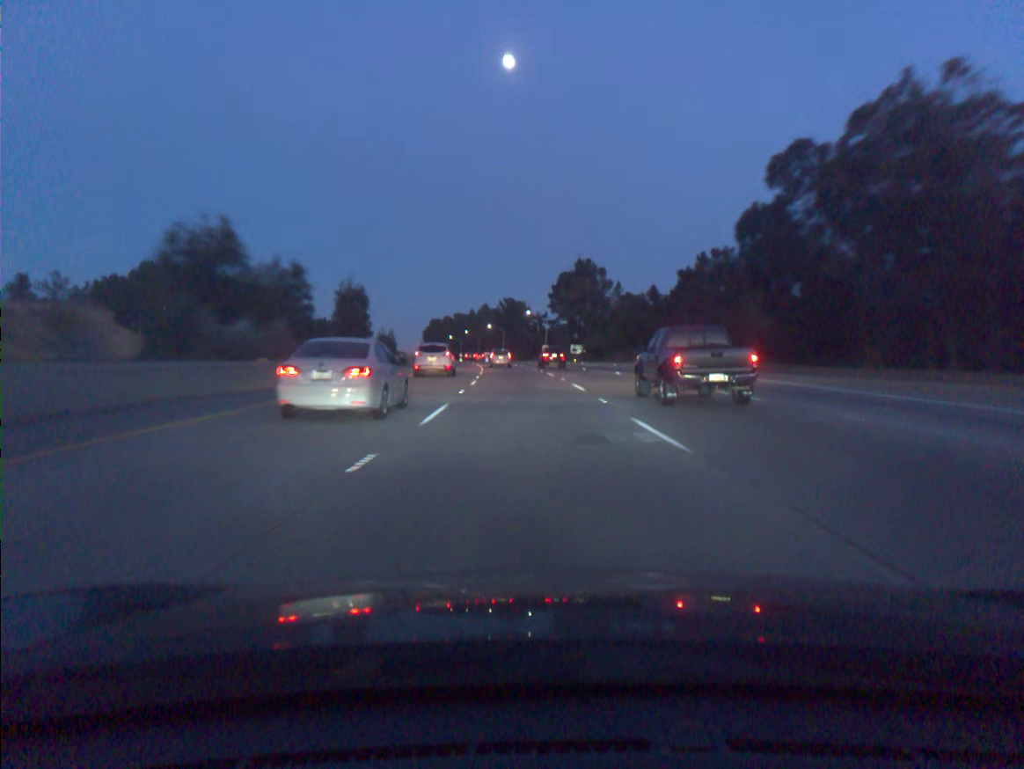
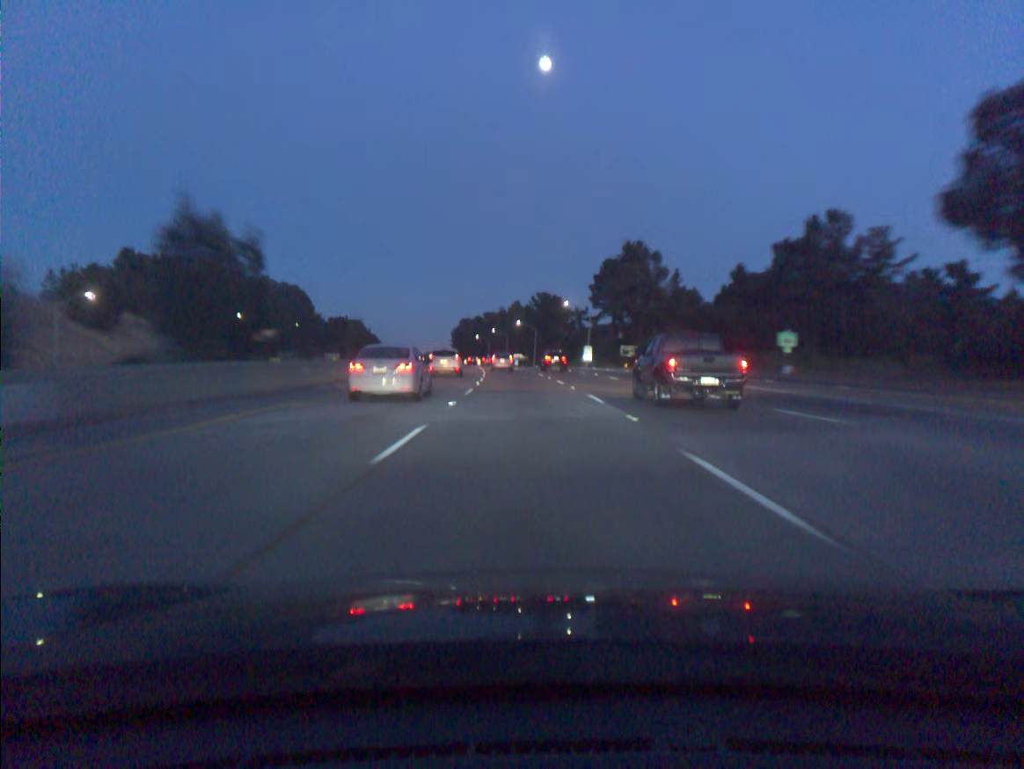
(-0.8, +33.5) m; -3°
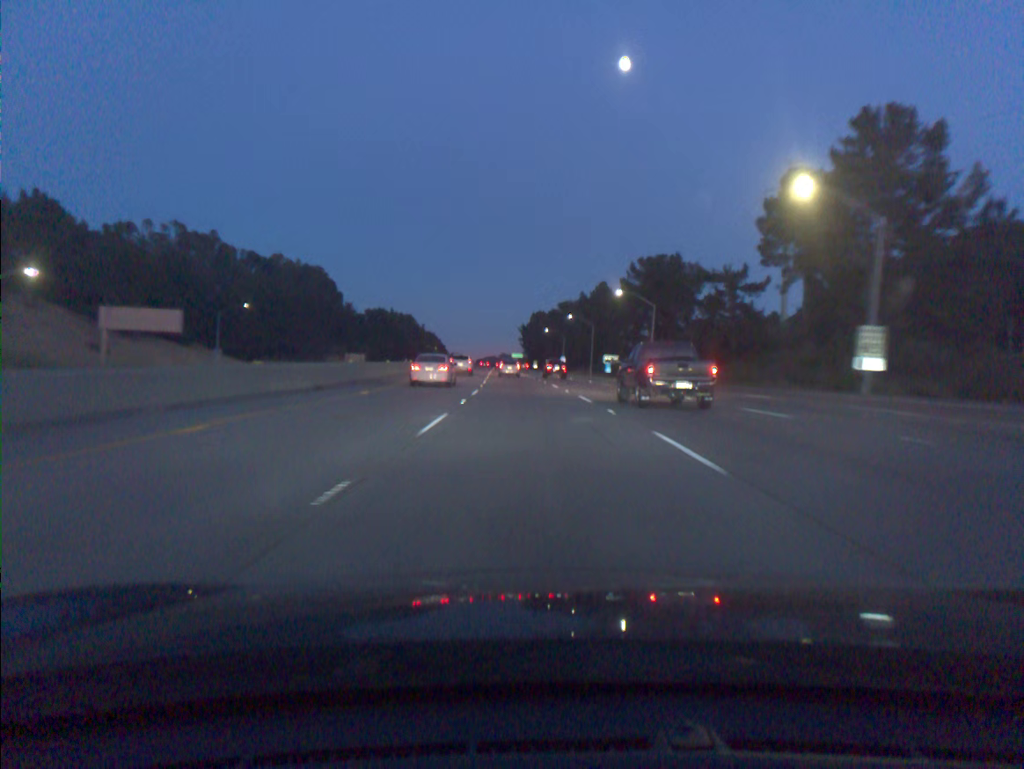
(-4.0, +84.1) m; -6°
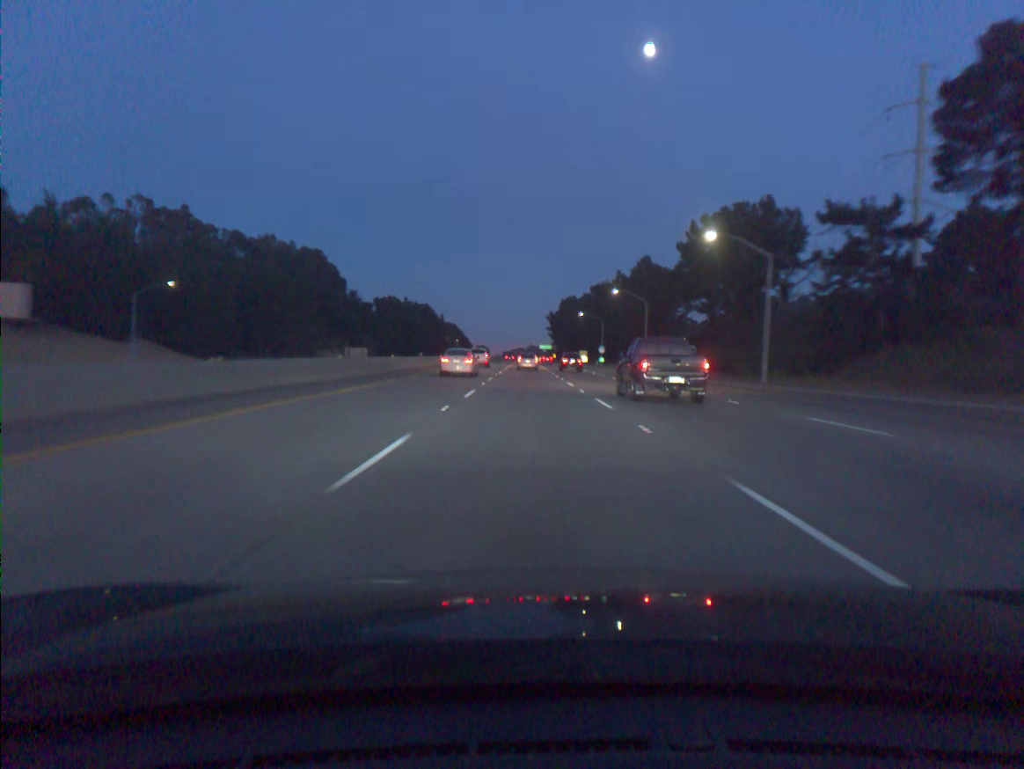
(-0.6, +34.1) m; -2°
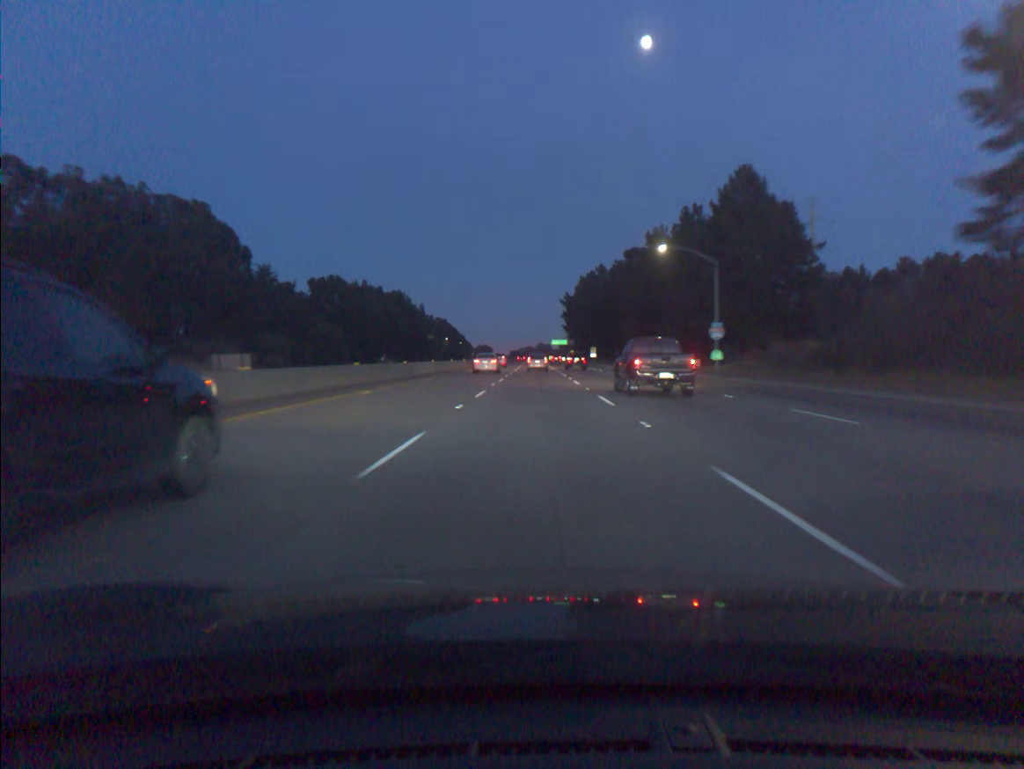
(-1.0, +86.2) m; -1°
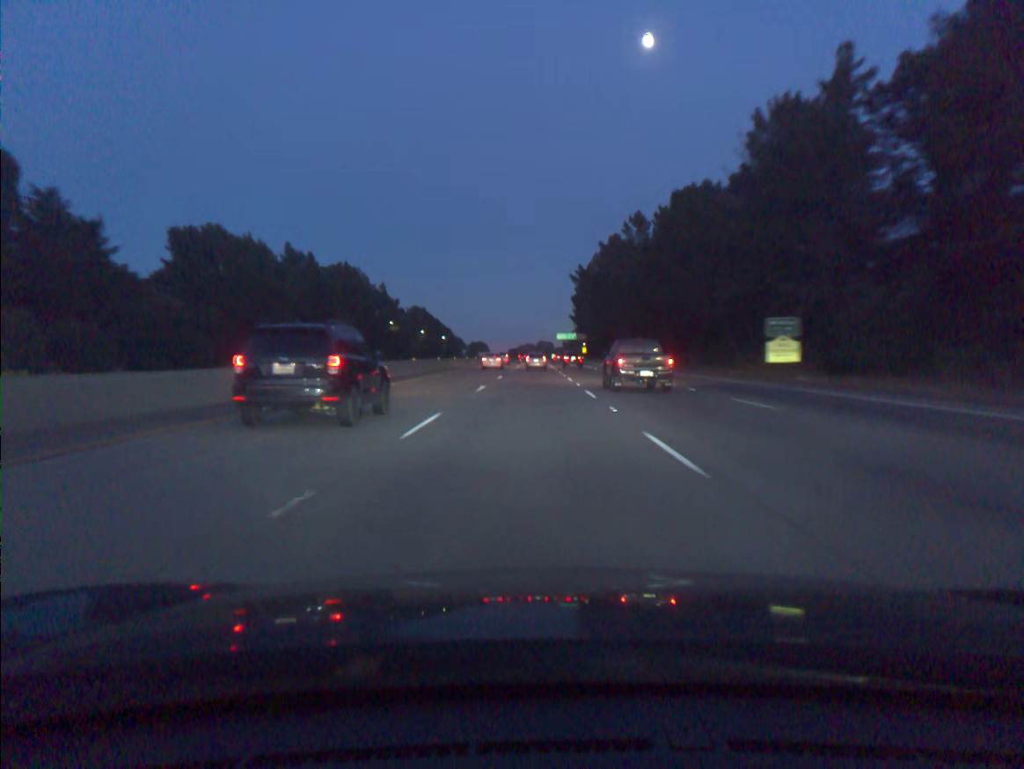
(+0.1, +69.4) m; 0°
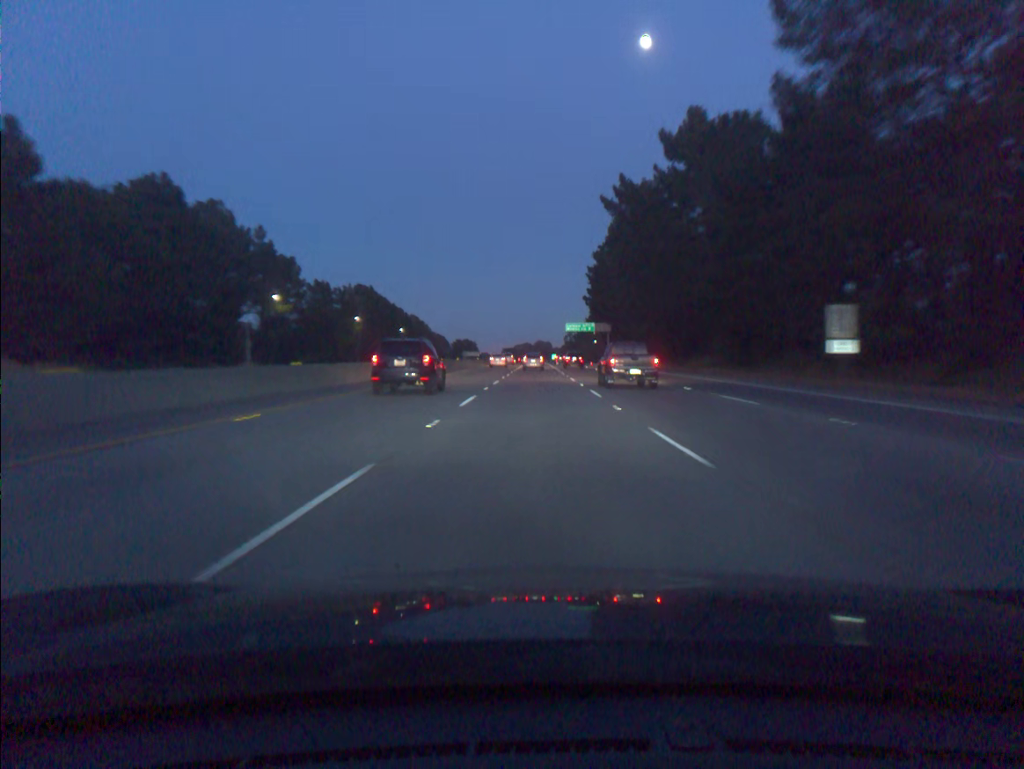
(-0.1, +86.9) m; 0°
